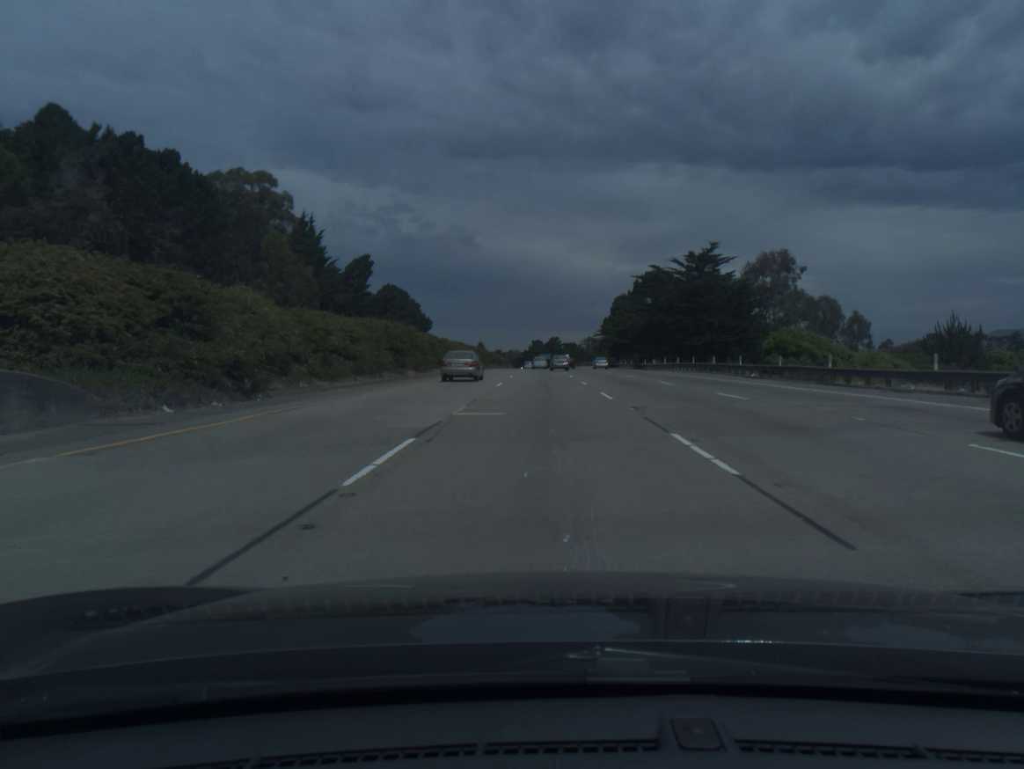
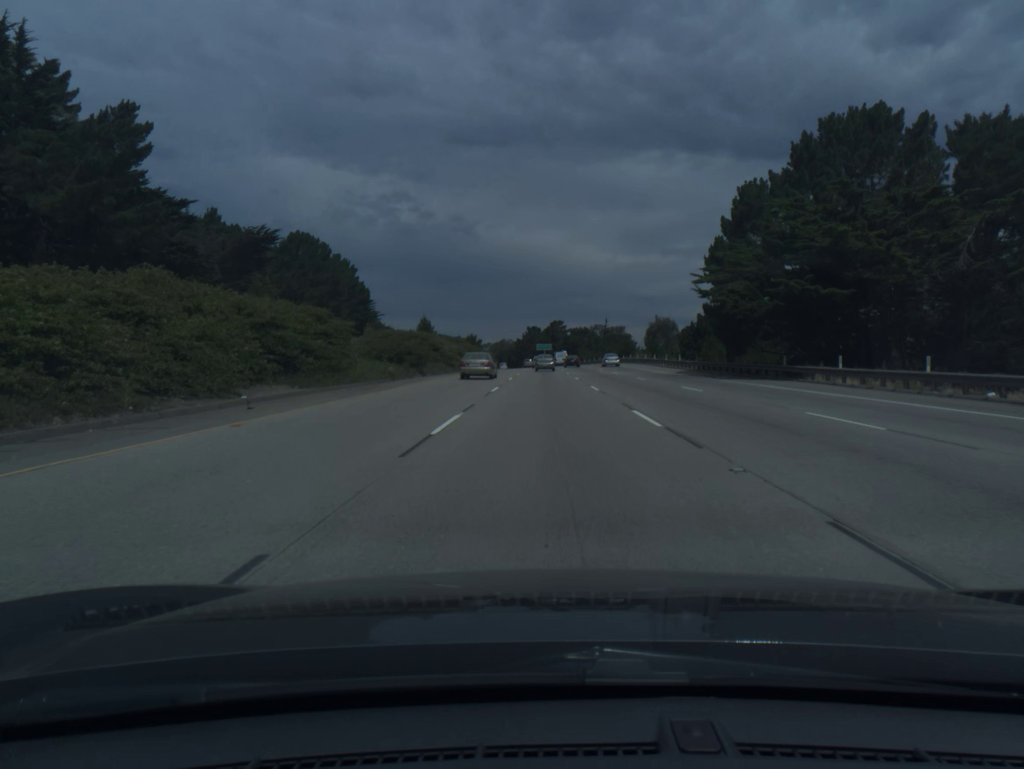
(-0.2, +92.7) m; 0°
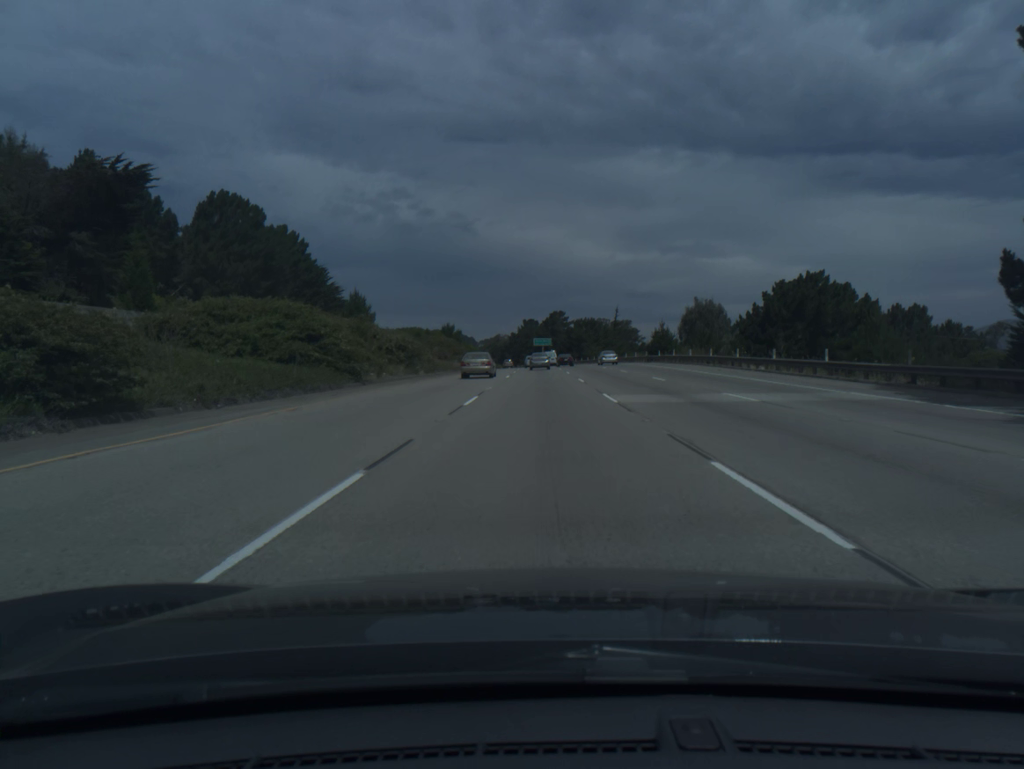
(+0.1, +37.3) m; 0°
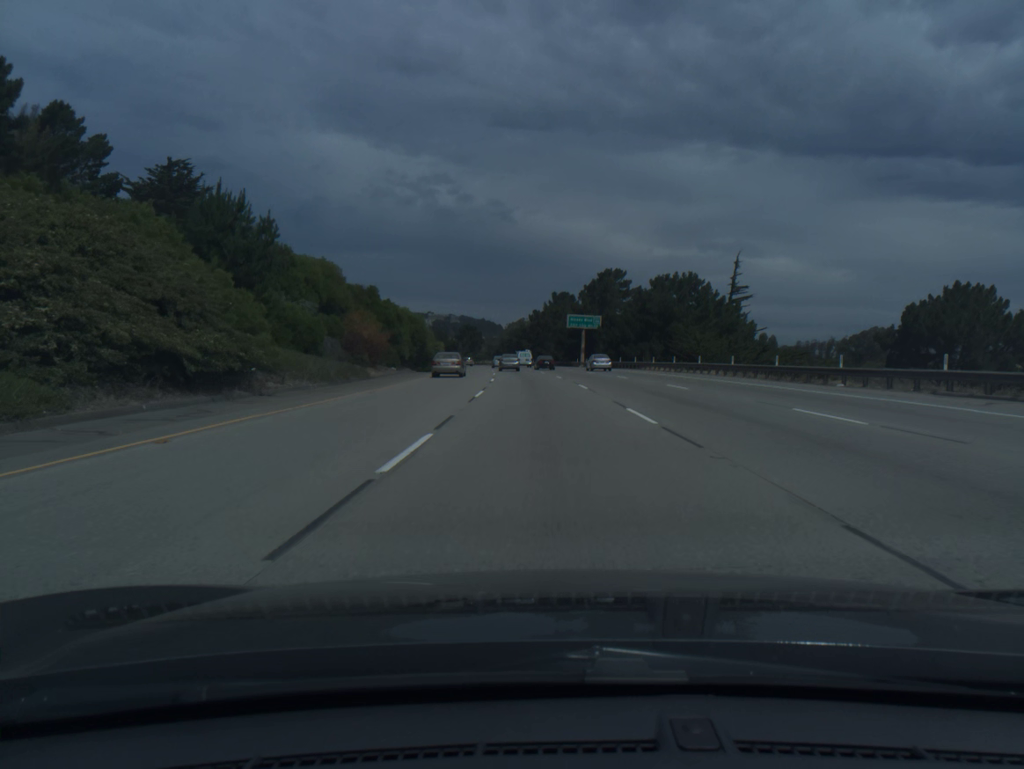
(-1.1, +93.7) m; -2°
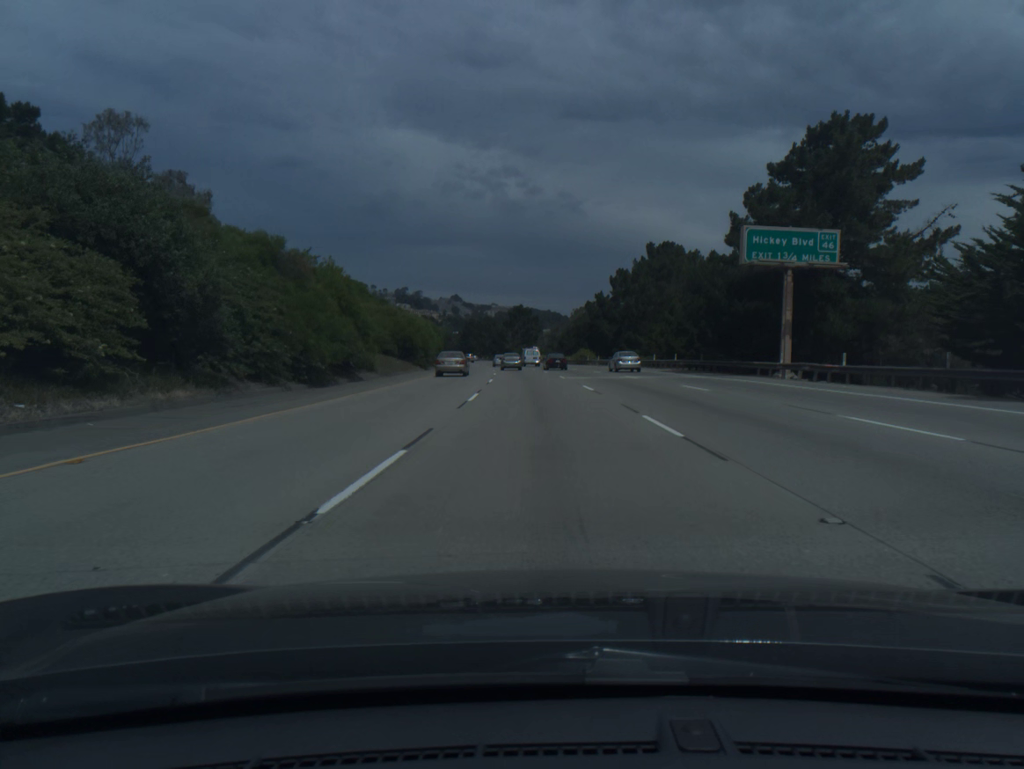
(-3.0, +75.3) m; -5°
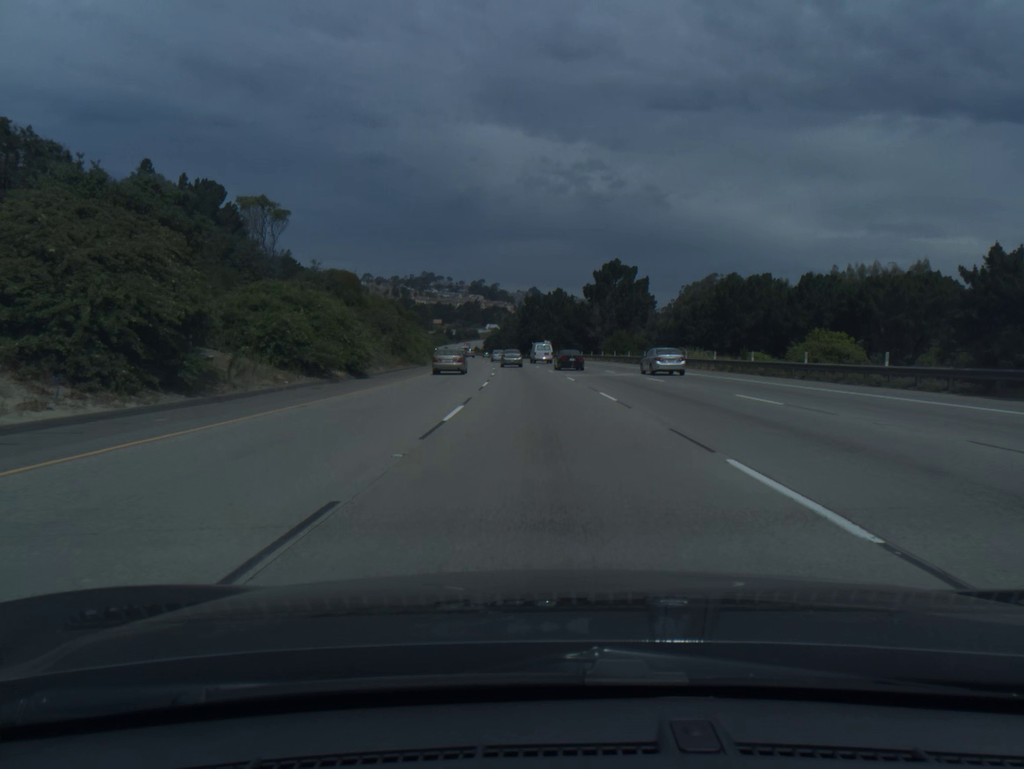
(-4.7, +93.8) m; -6°
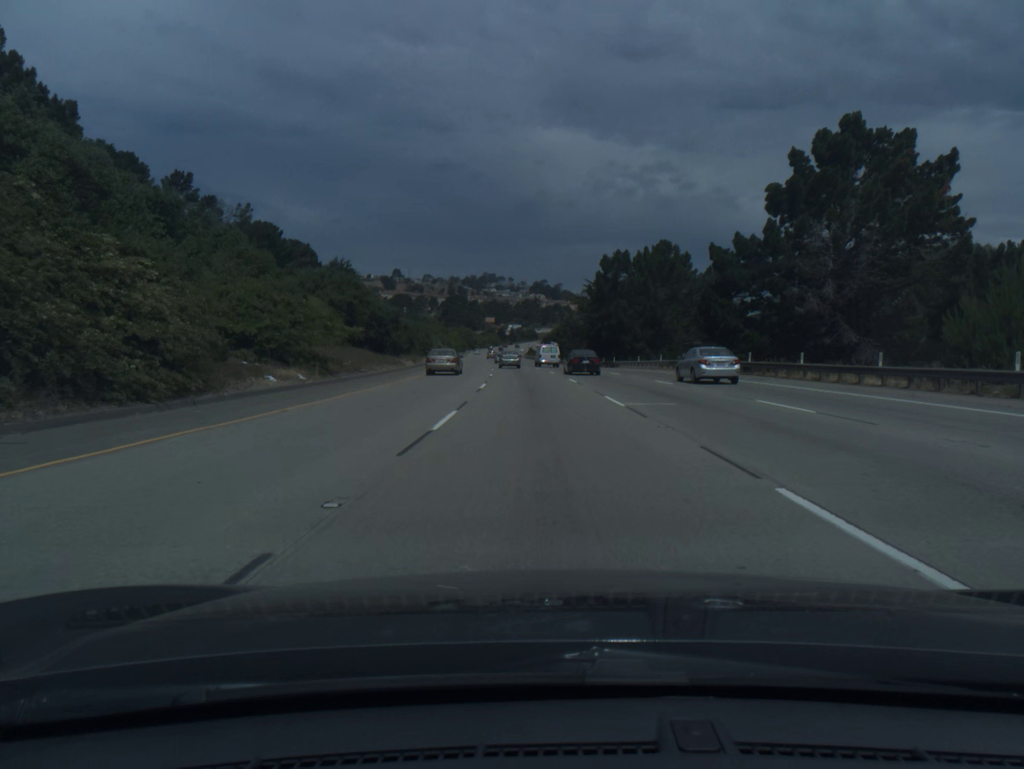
(-3.1, +74.8) m; -5°
